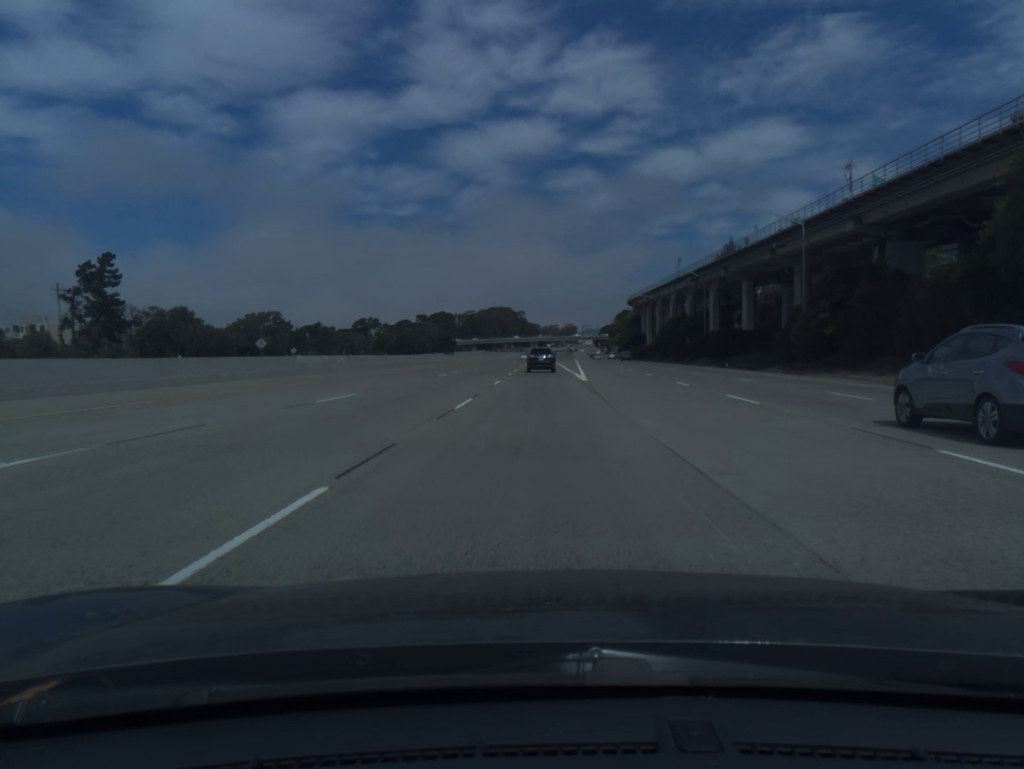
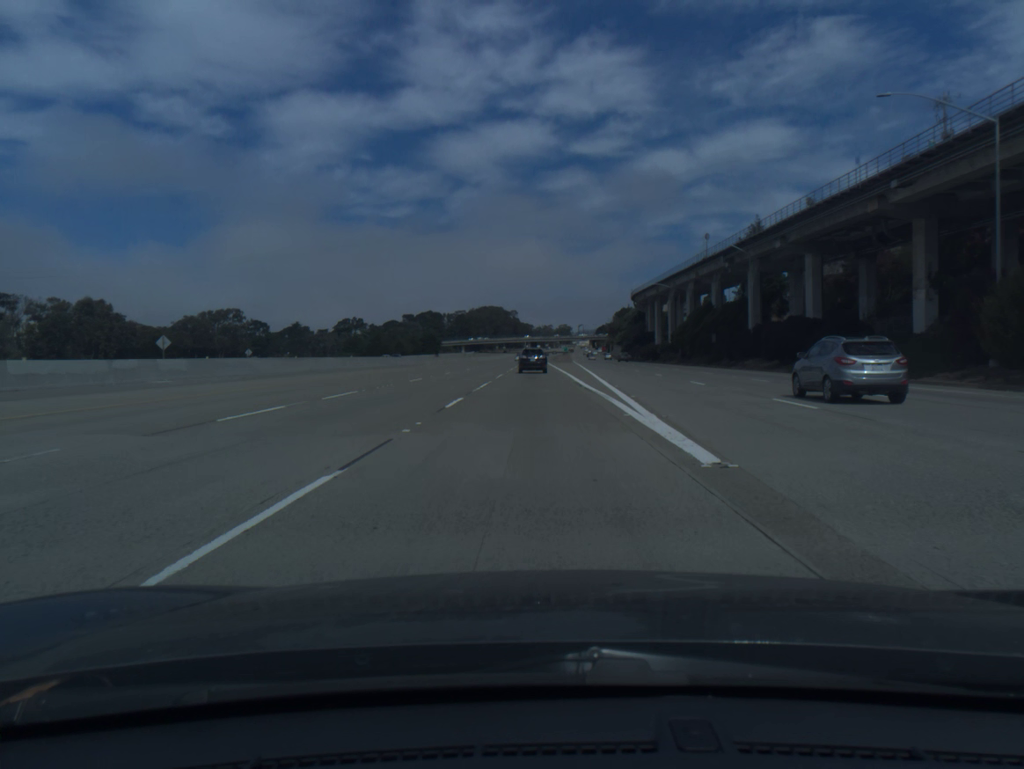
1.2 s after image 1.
(+0.1, +27.9) m; 0°
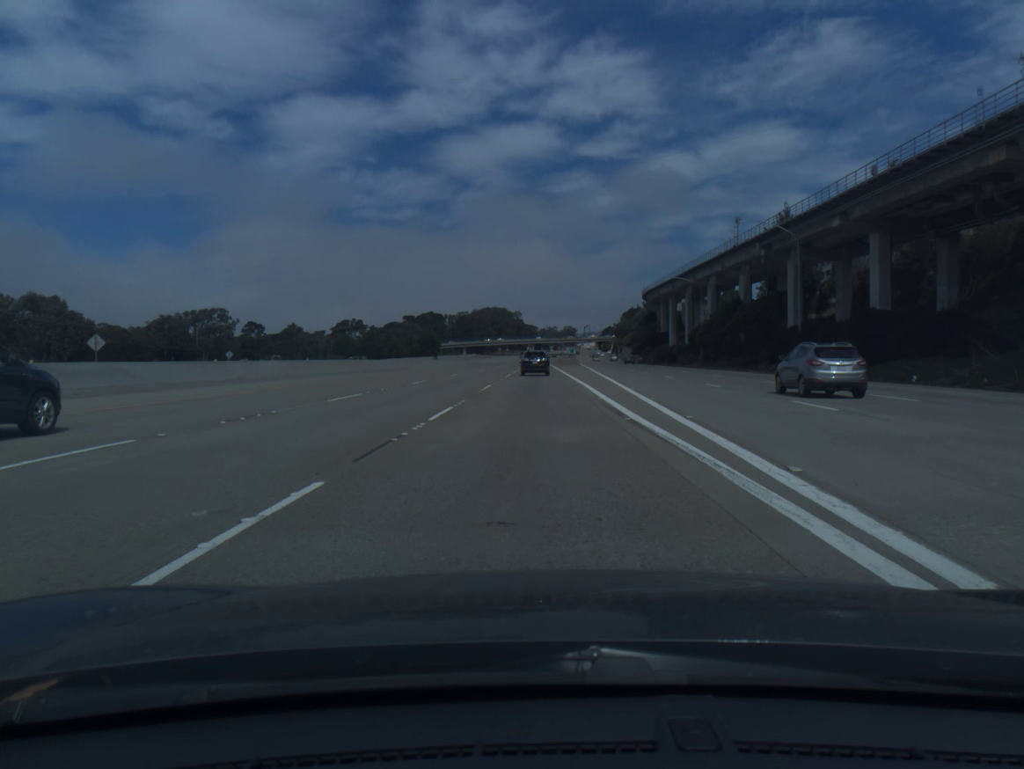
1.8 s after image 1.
(0.0, +13.9) m; 0°
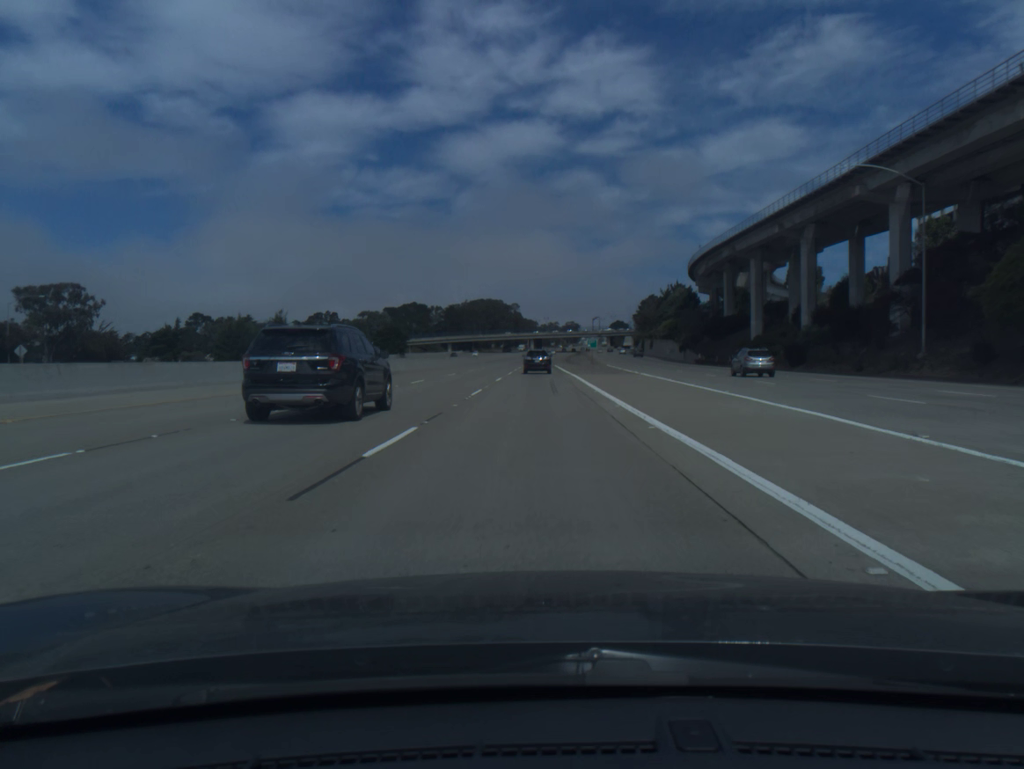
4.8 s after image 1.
(-0.1, +69.7) m; 0°
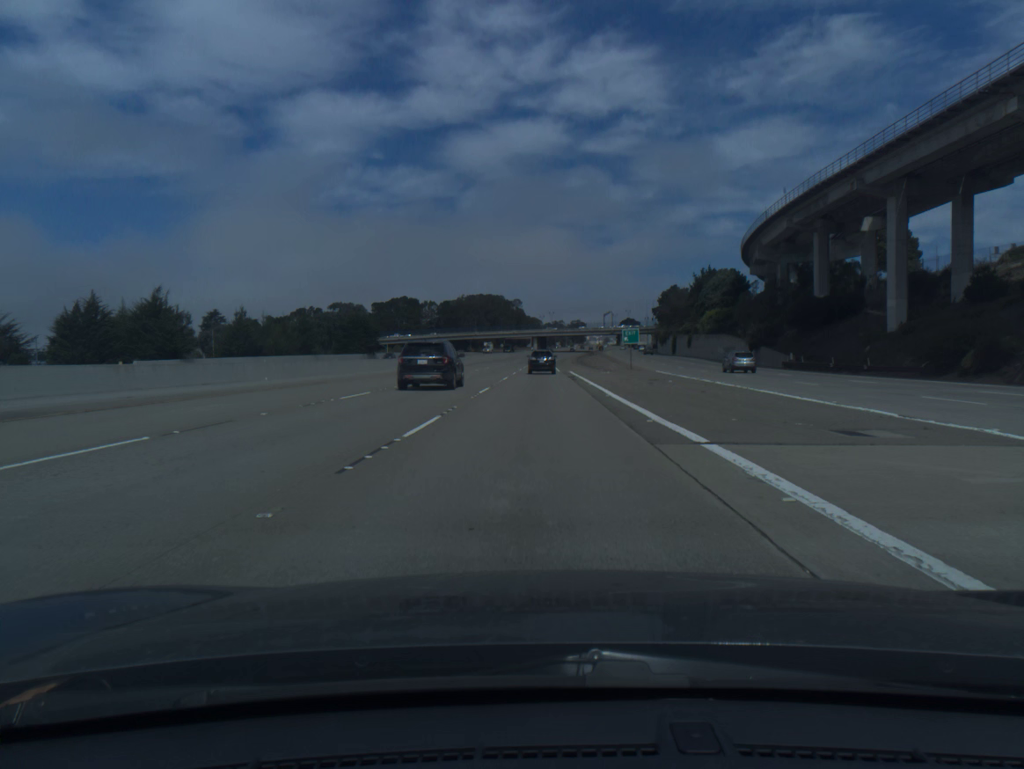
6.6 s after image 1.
(-0.1, +42.1) m; 0°
